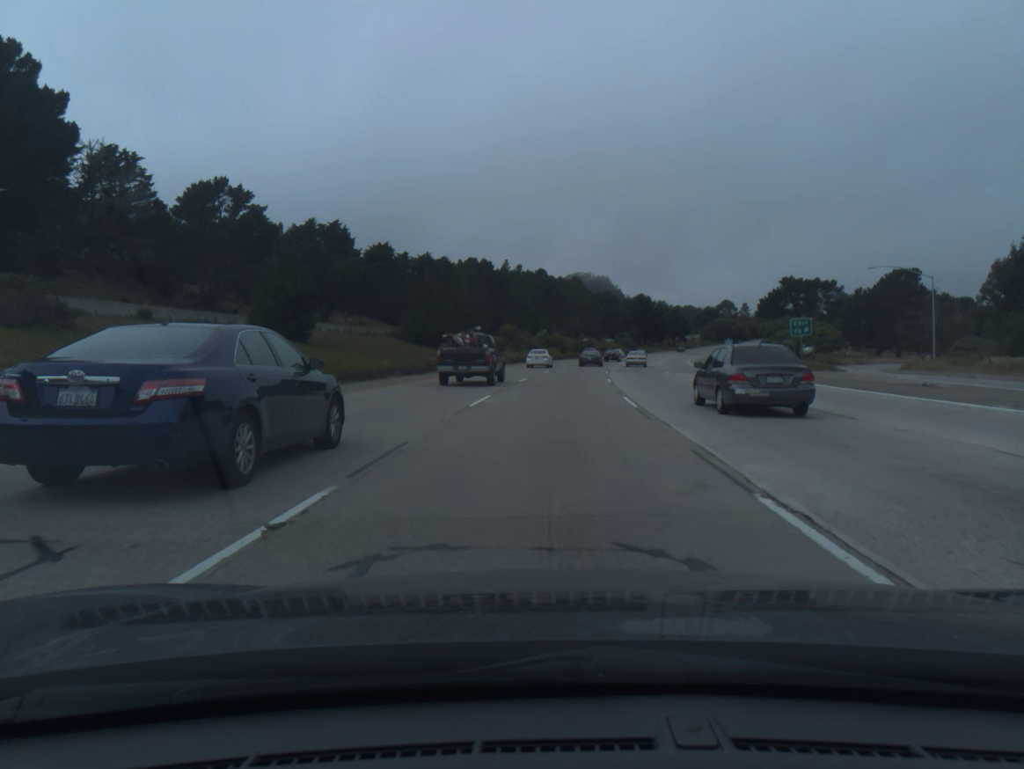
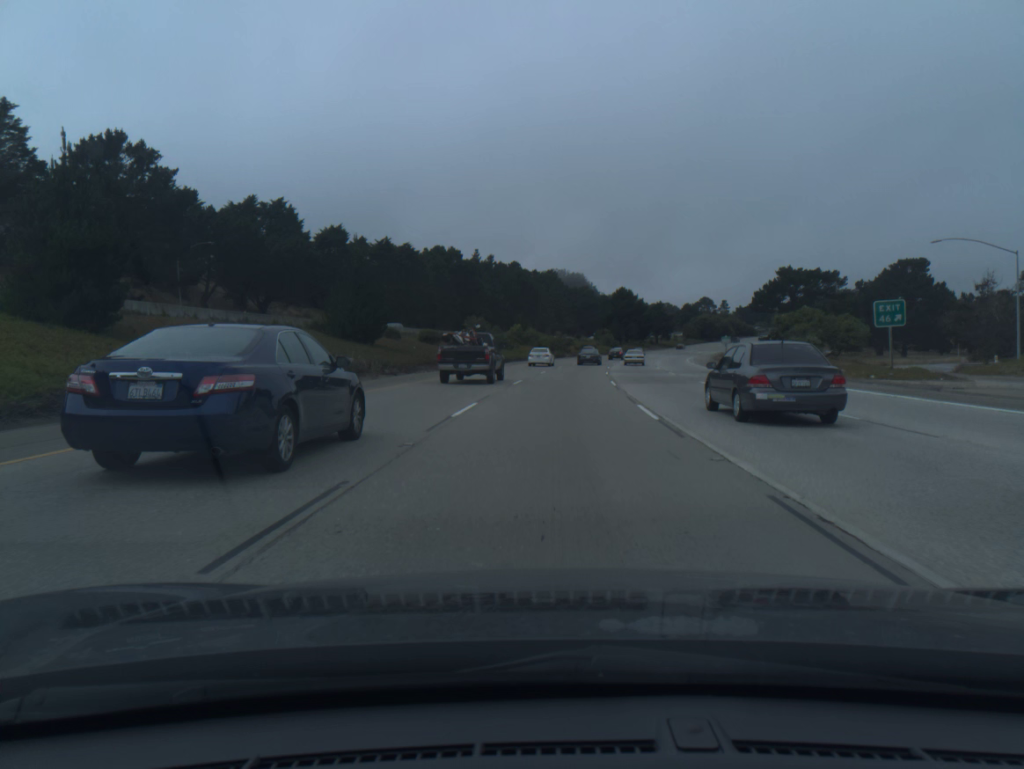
(+0.3, +17.9) m; +2°
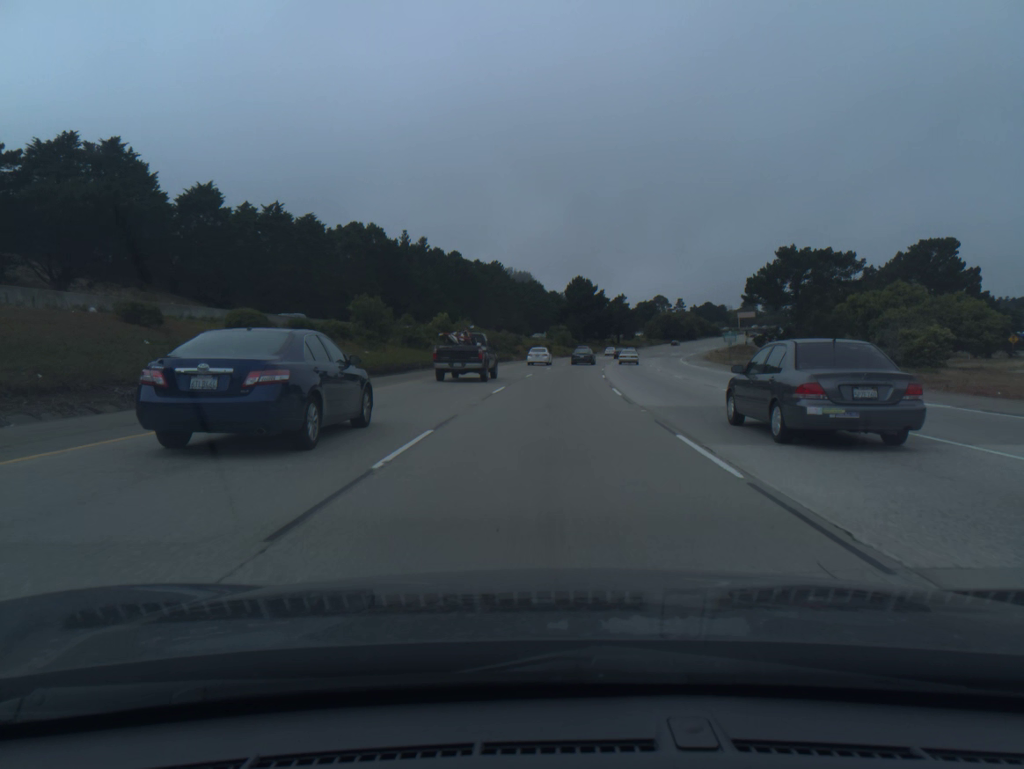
(+1.2, +35.6) m; +4°
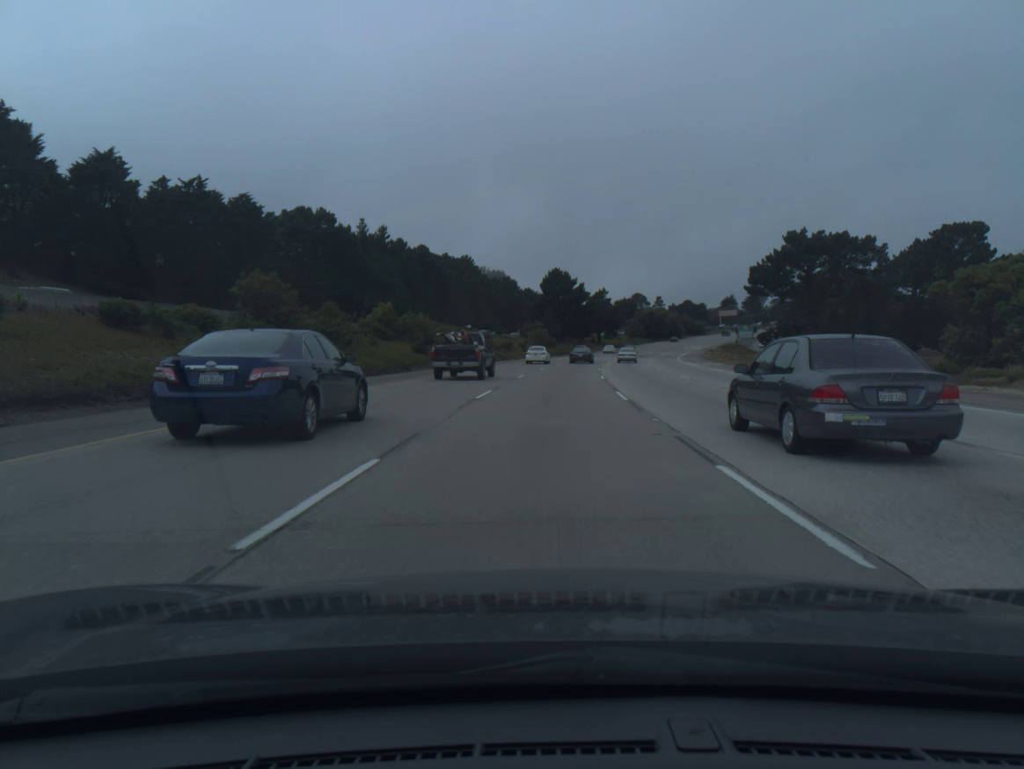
(+0.3, +17.8) m; +2°
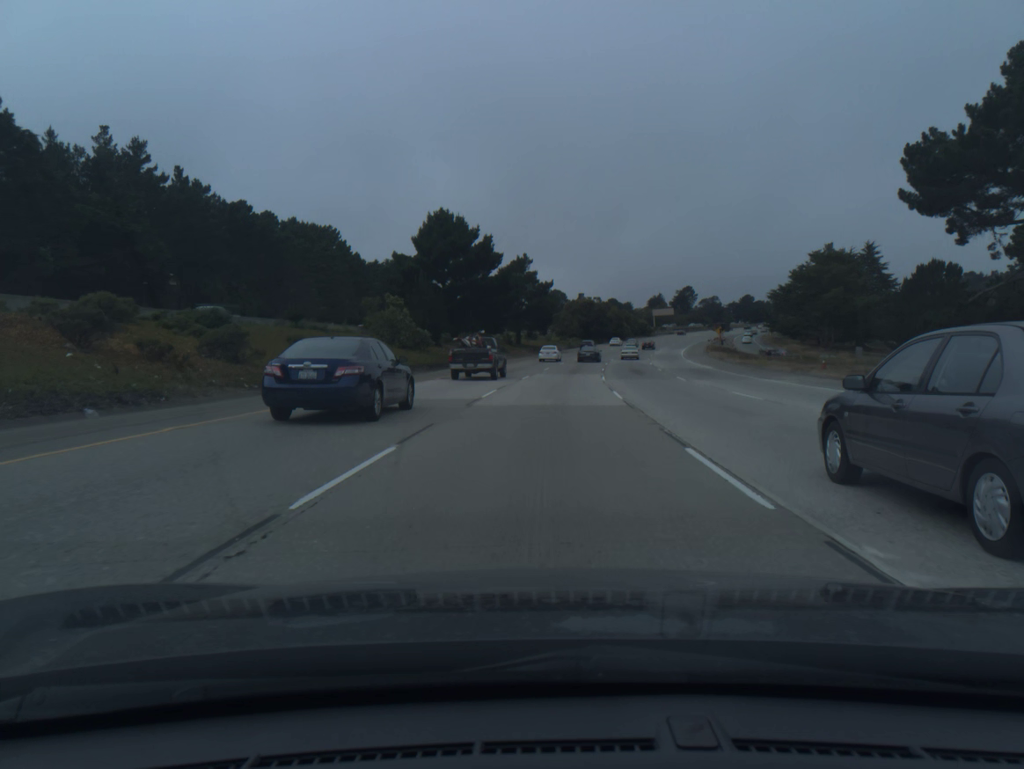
(+4.0, +71.2) m; +6°
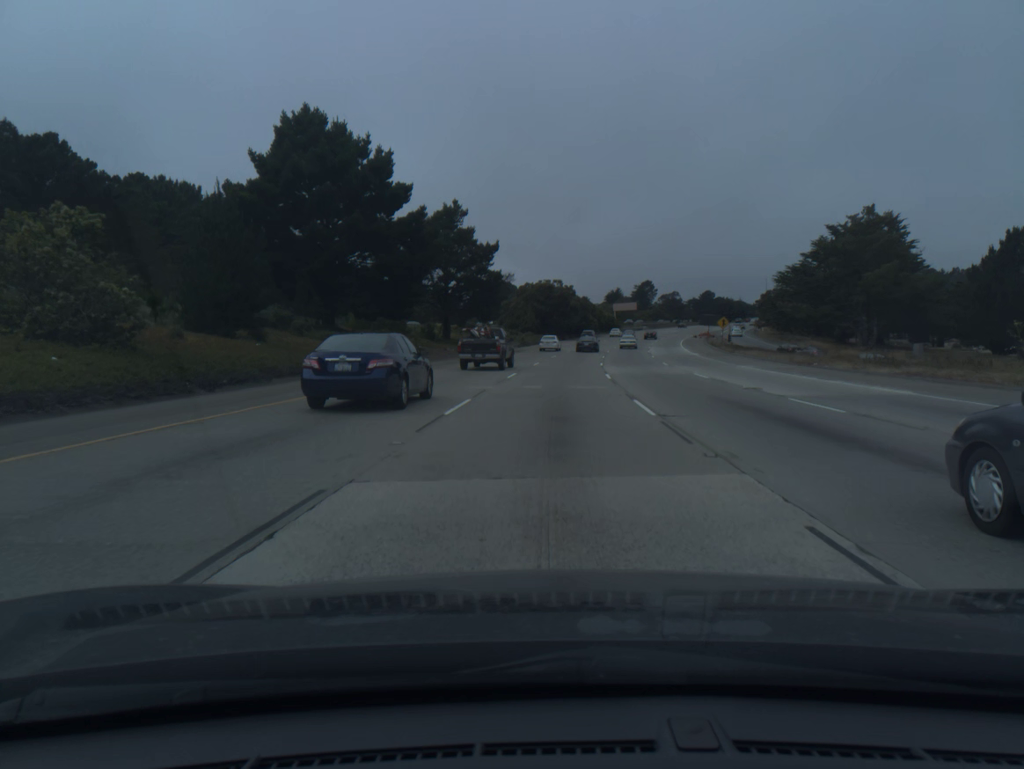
(+1.0, +36.0) m; +3°
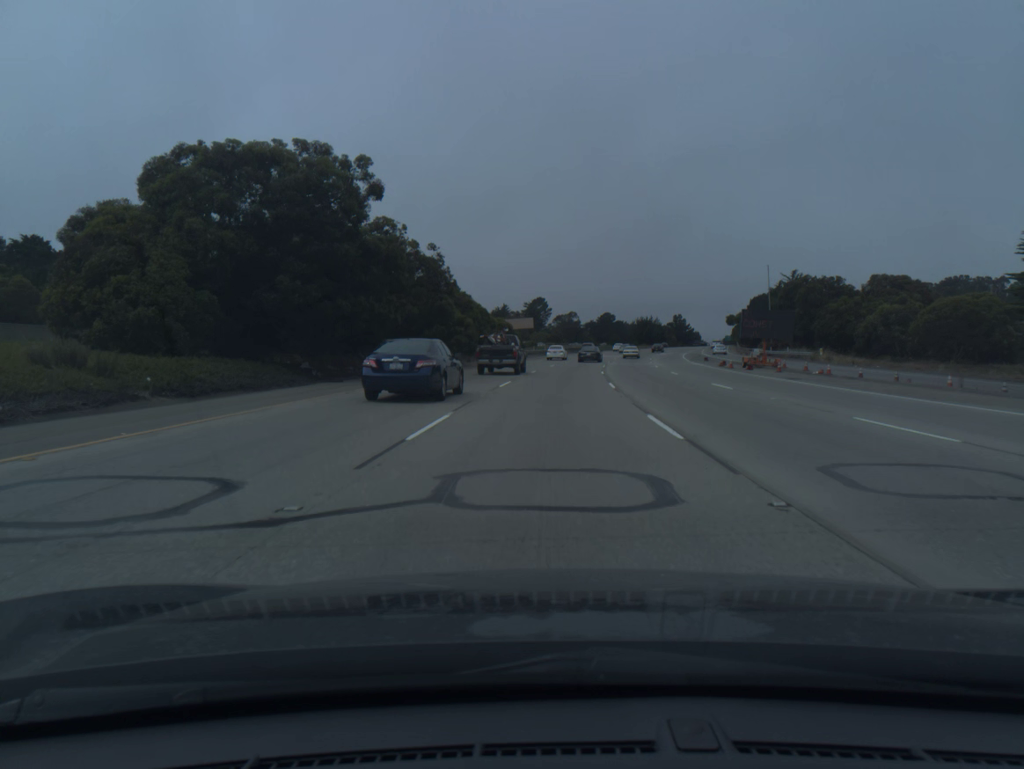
(+7.1, +90.5) m; +9°
